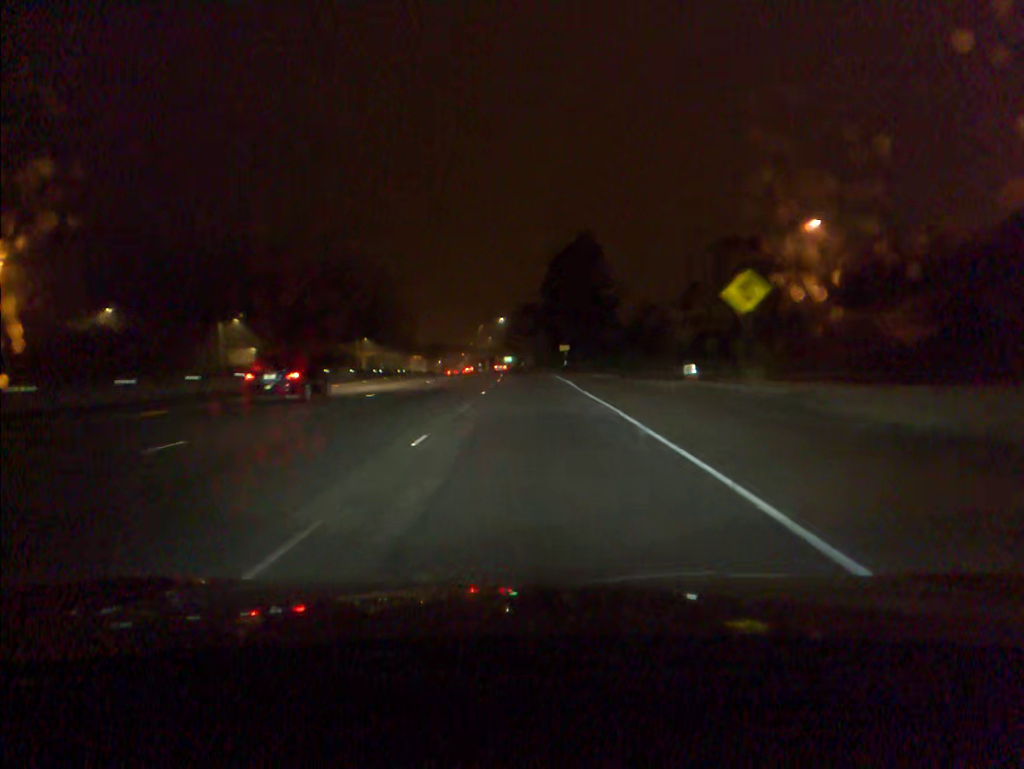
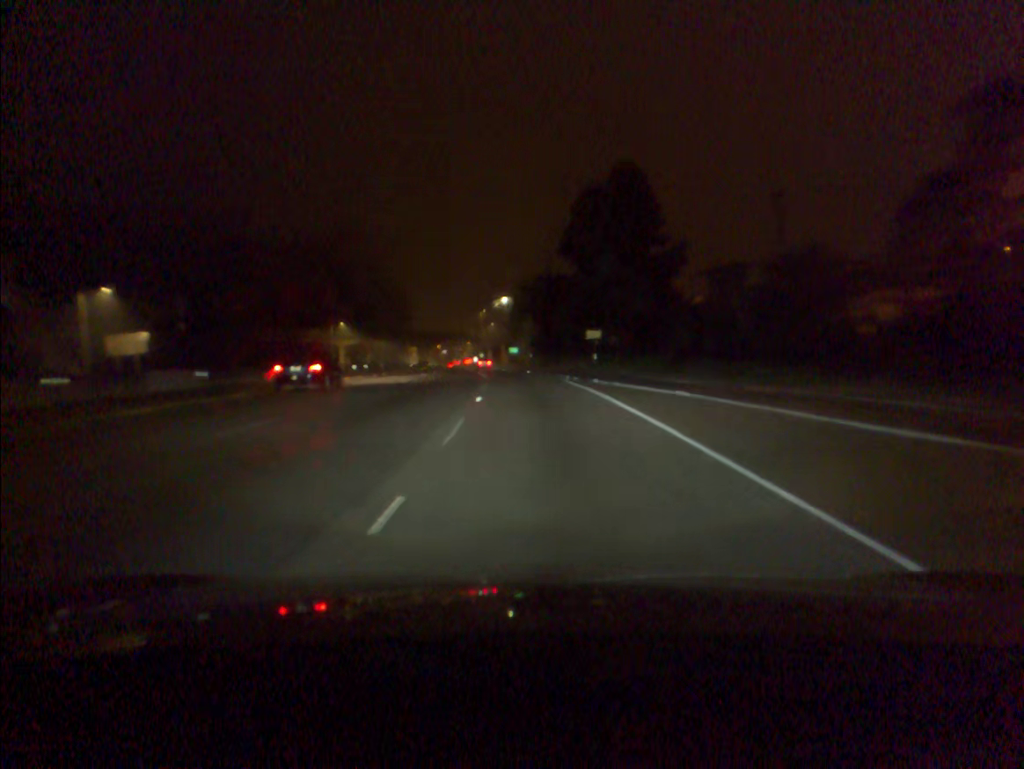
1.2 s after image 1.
(-0.2, +35.1) m; -1°
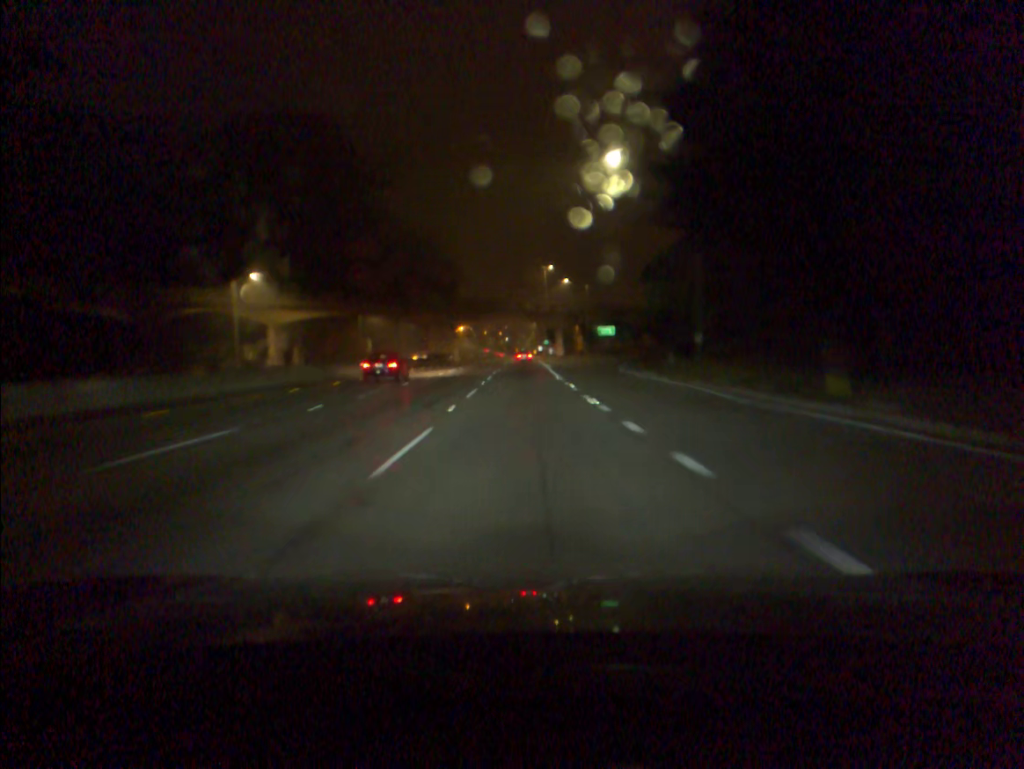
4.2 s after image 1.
(-3.9, +84.2) m; -5°
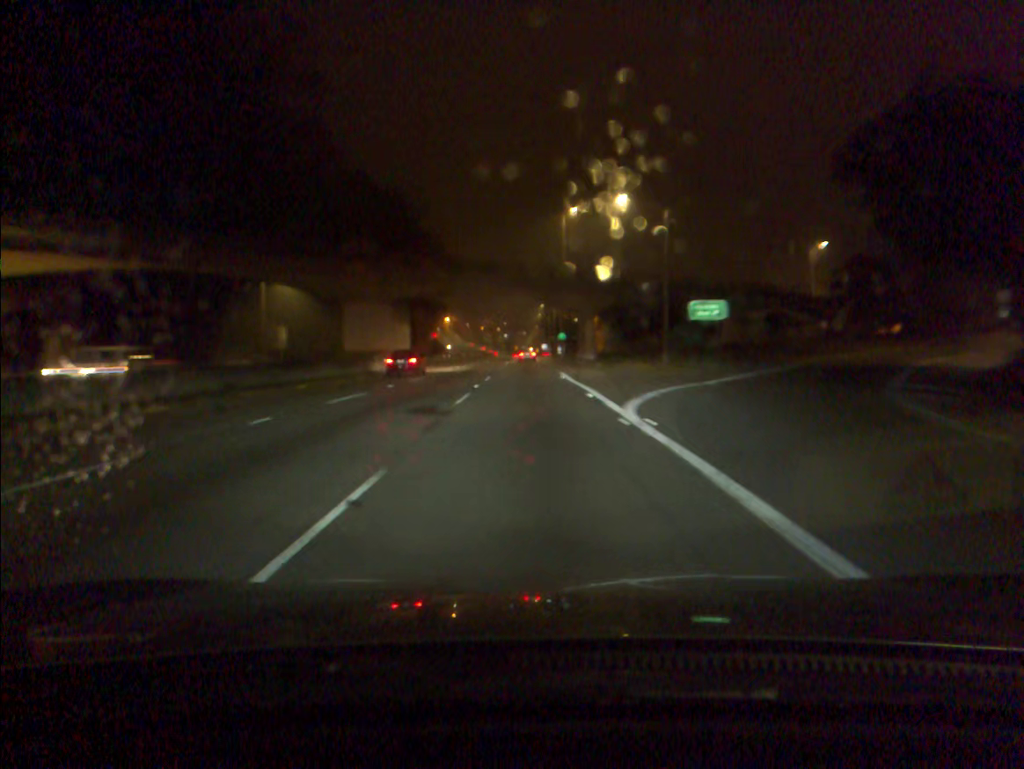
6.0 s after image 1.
(-0.2, +48.5) m; 0°
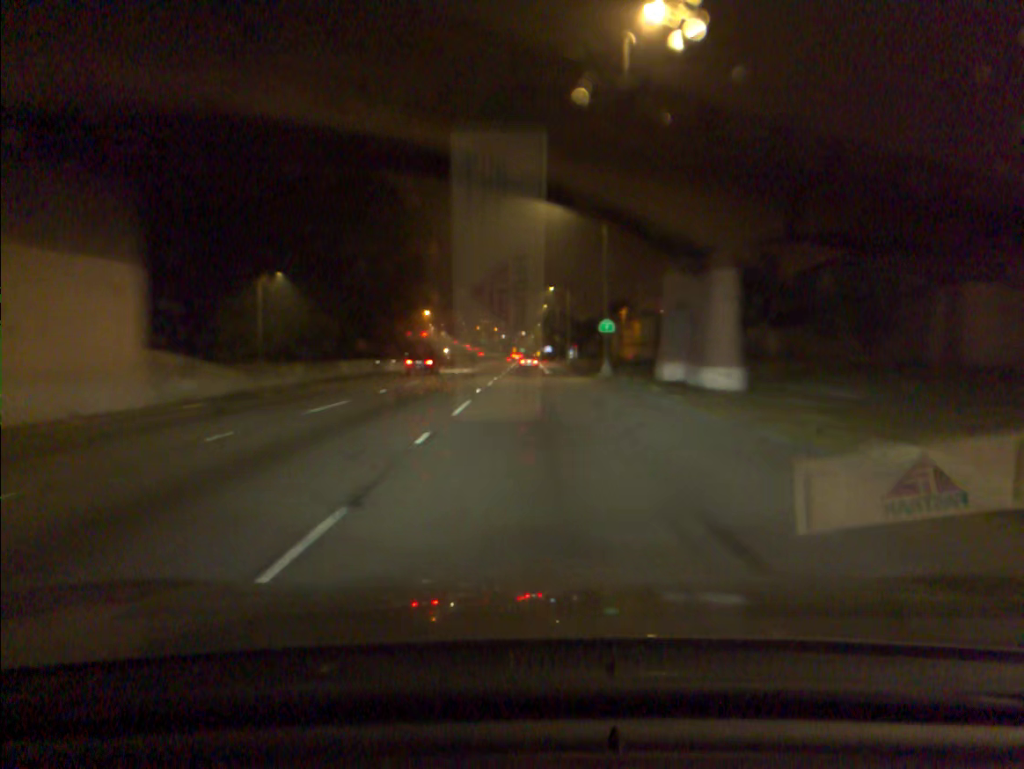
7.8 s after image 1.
(0.0, +46.6) m; 0°
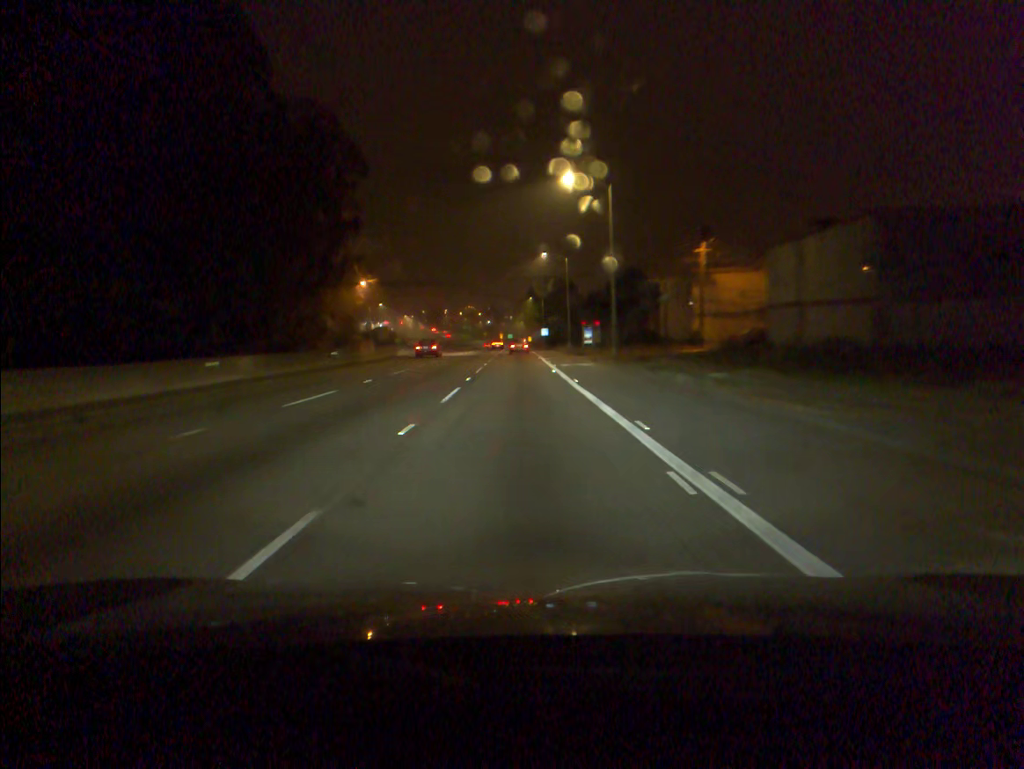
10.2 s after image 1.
(+0.5, +59.4) m; +1°
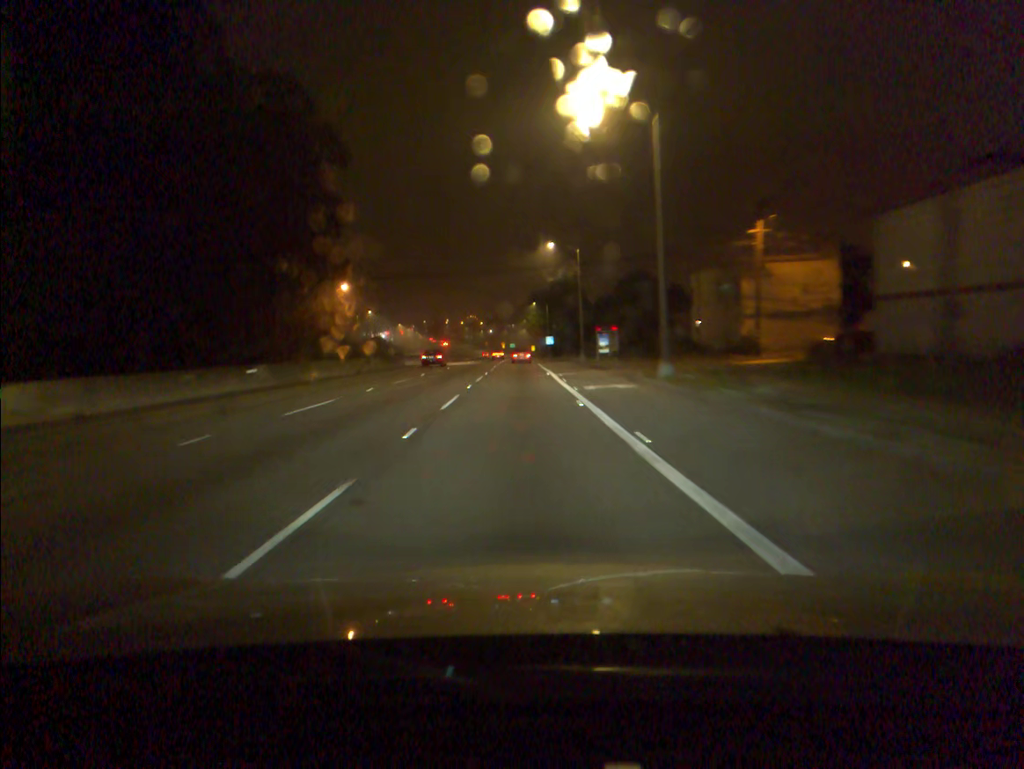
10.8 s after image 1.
(0.0, +14.4) m; 0°
